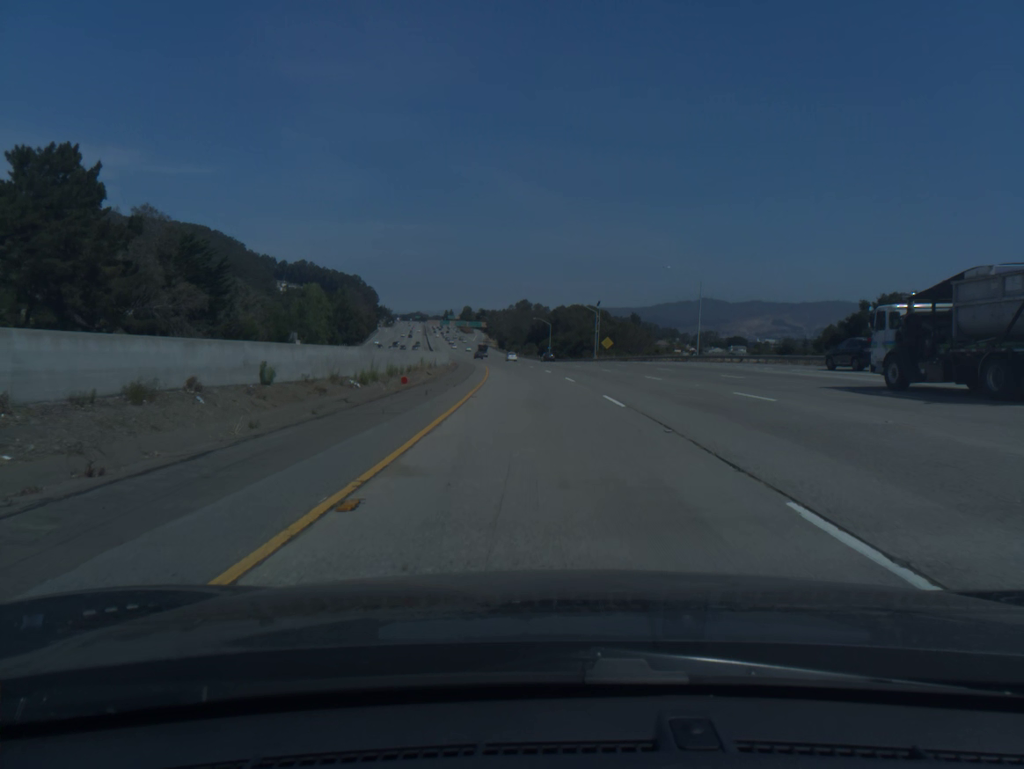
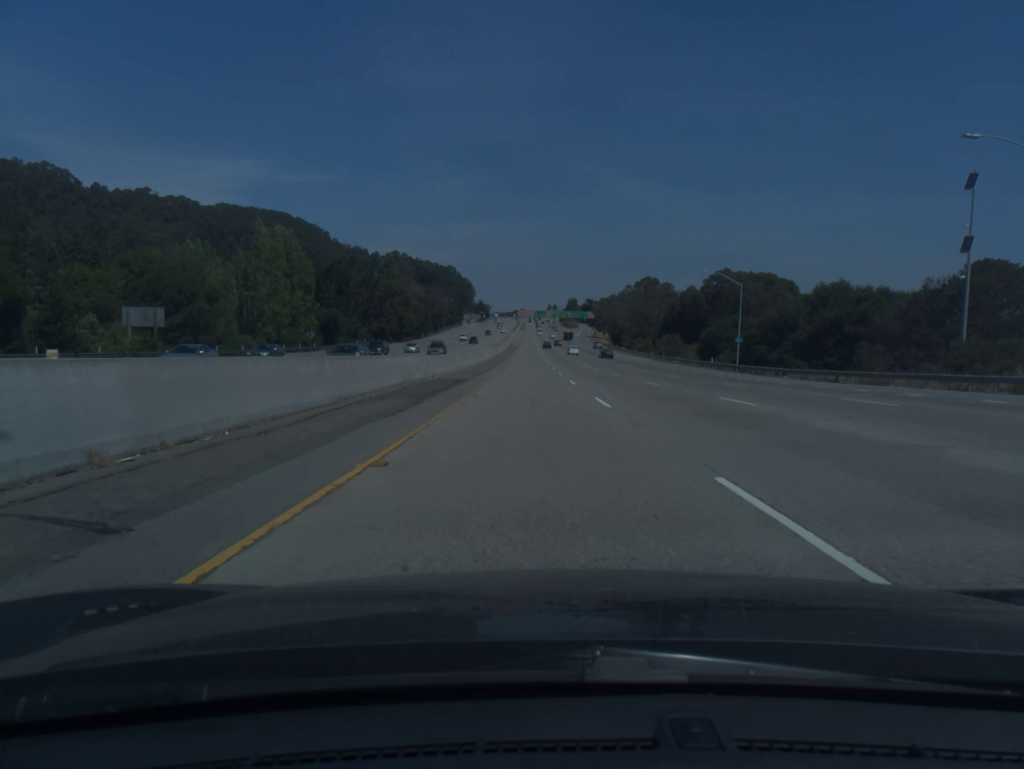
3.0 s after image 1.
(-6.8, +99.9) m; -8°
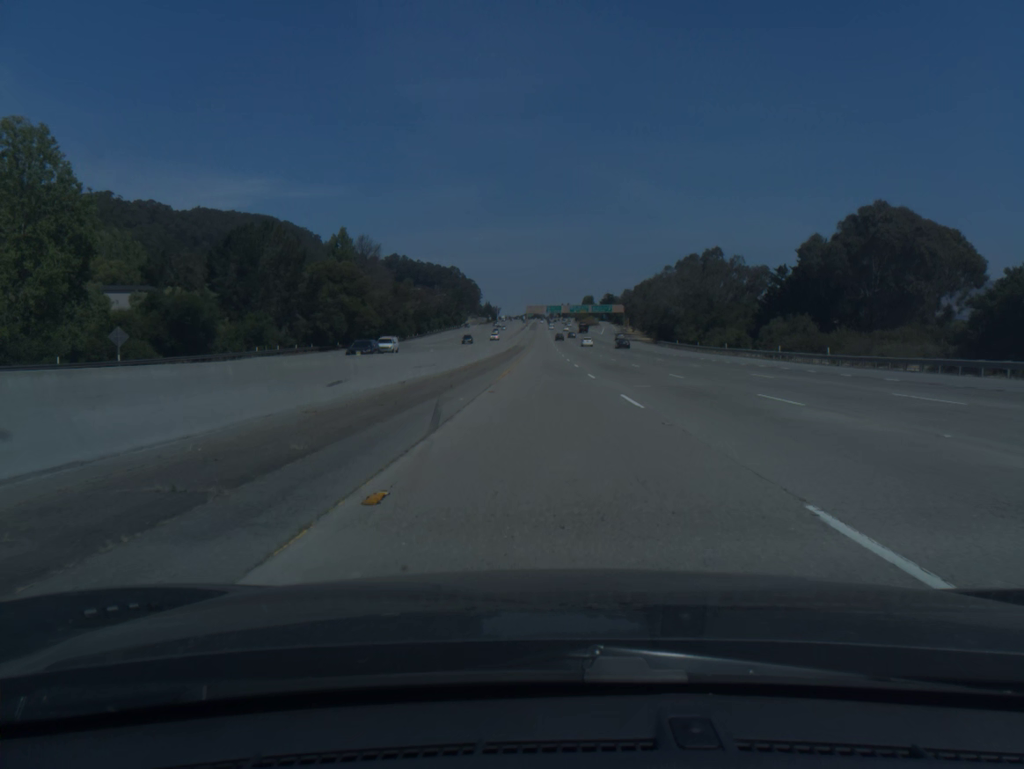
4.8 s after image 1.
(-1.0, +60.2) m; -1°
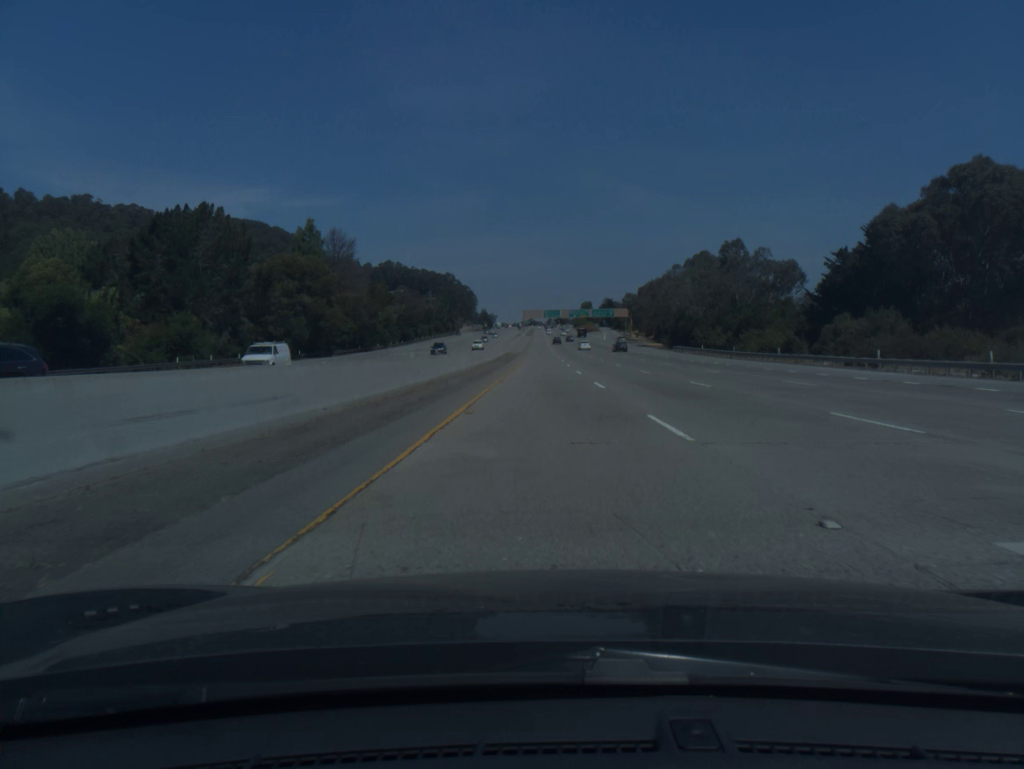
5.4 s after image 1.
(0.0, +20.1) m; 0°
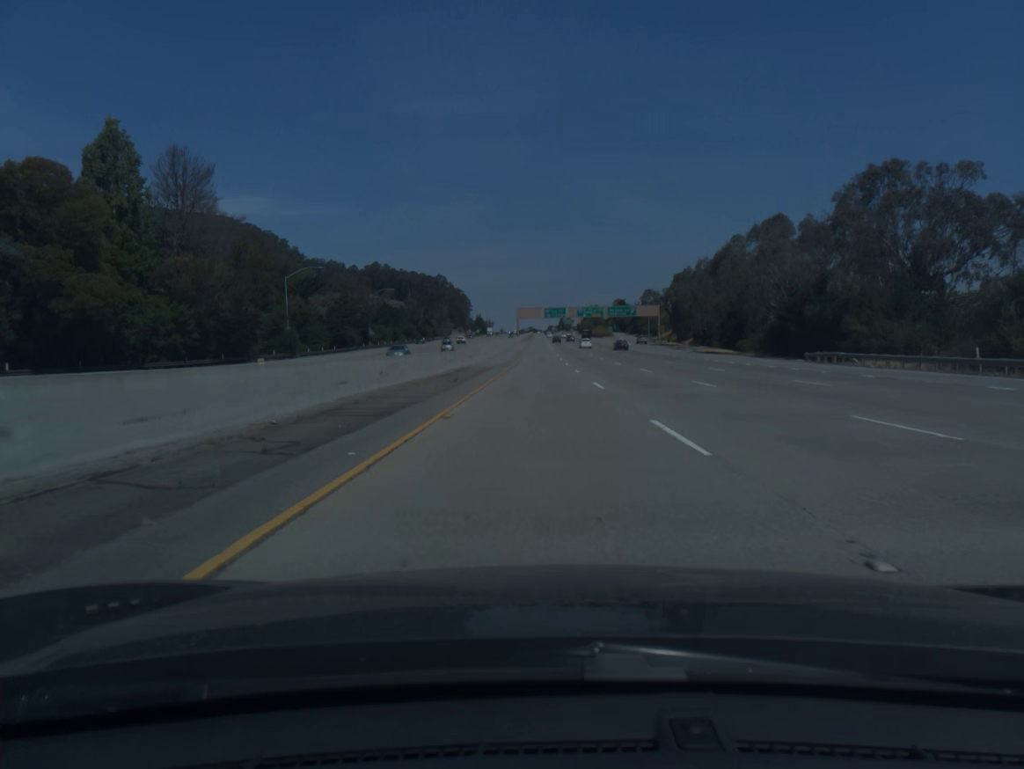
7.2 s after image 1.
(+0.1, +60.1) m; 0°
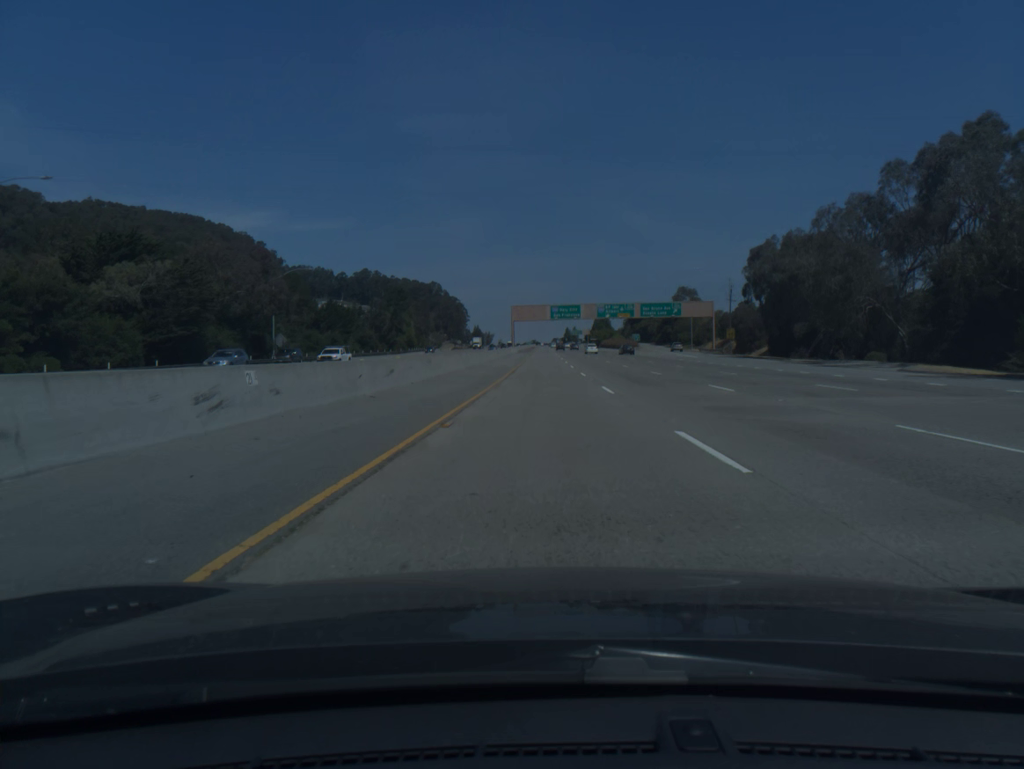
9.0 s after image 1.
(-0.1, +59.7) m; 0°
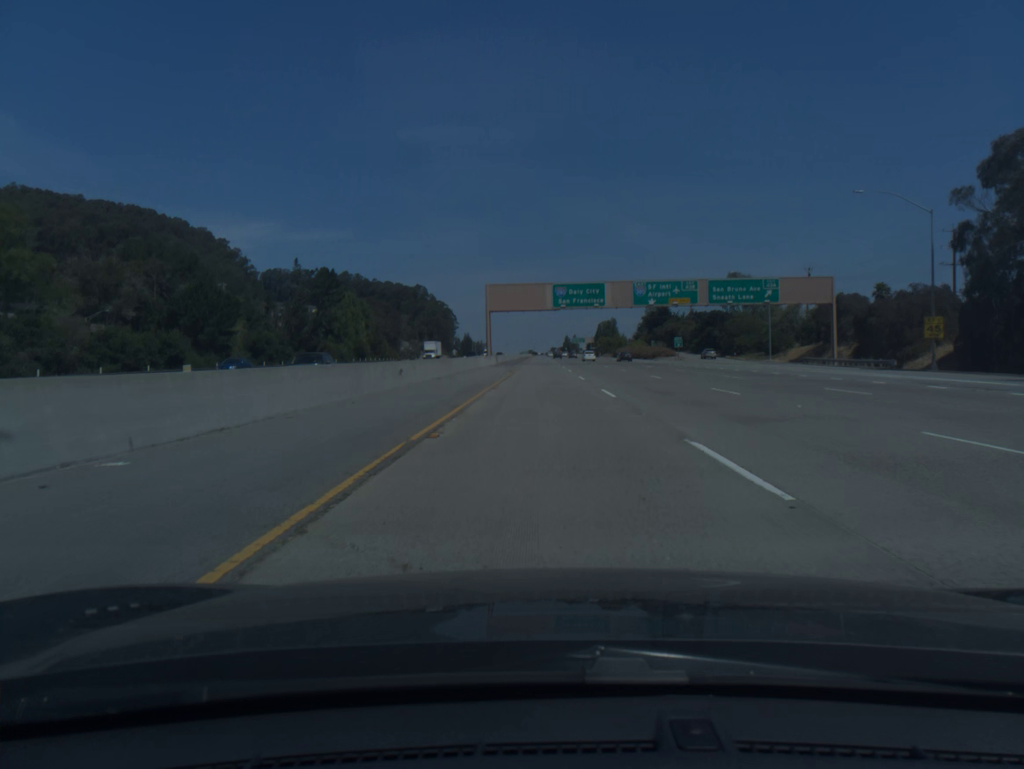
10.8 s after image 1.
(+0.1, +59.4) m; 0°
